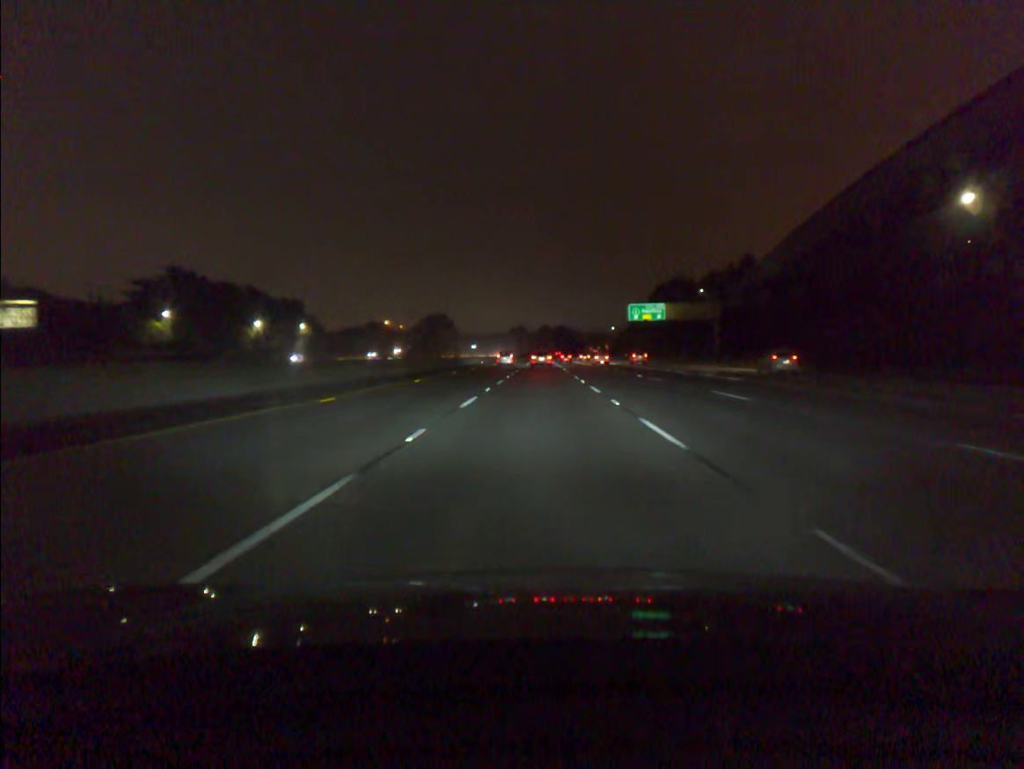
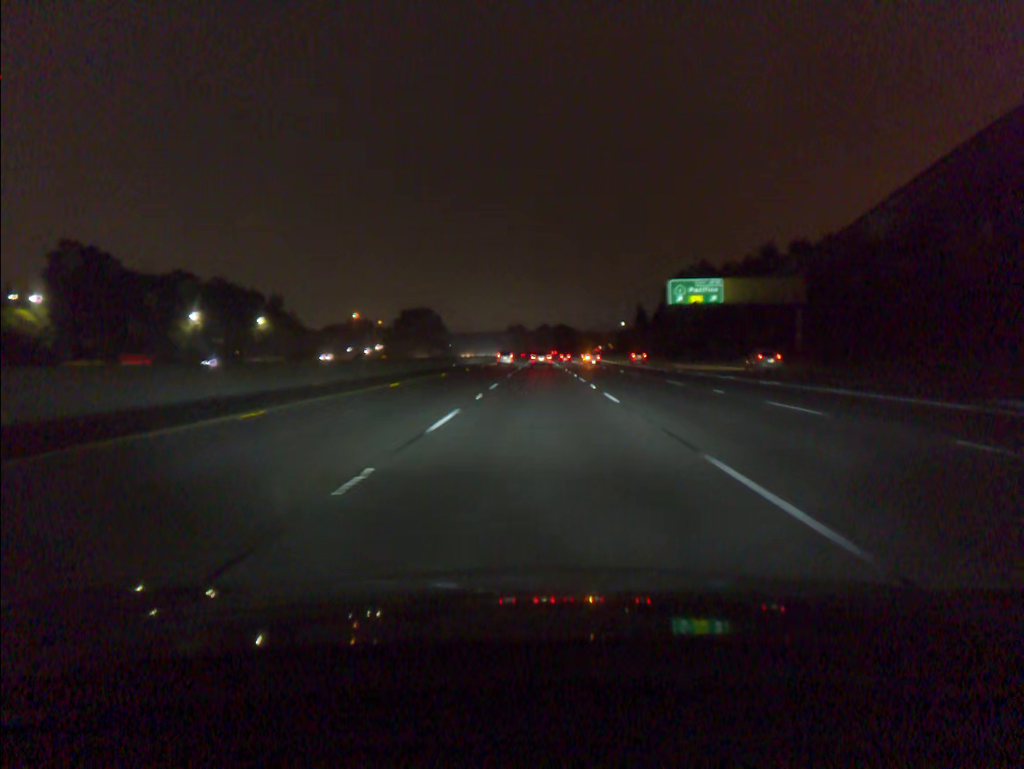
(0.0, +34.5) m; 0°
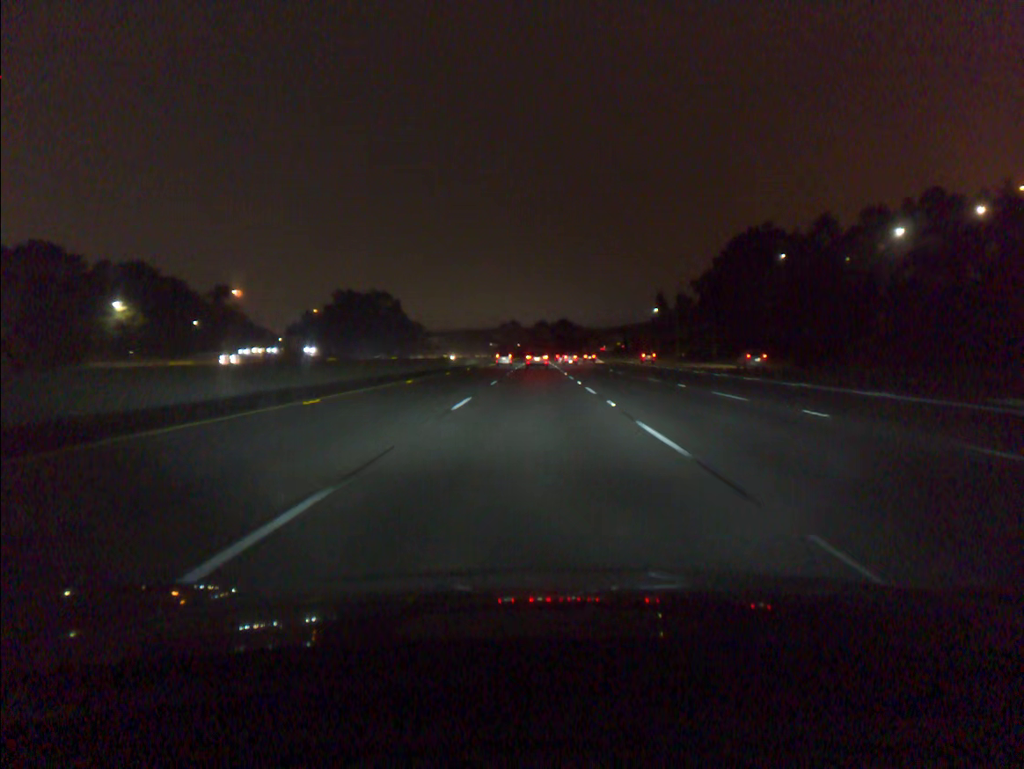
(+0.3, +68.3) m; 0°
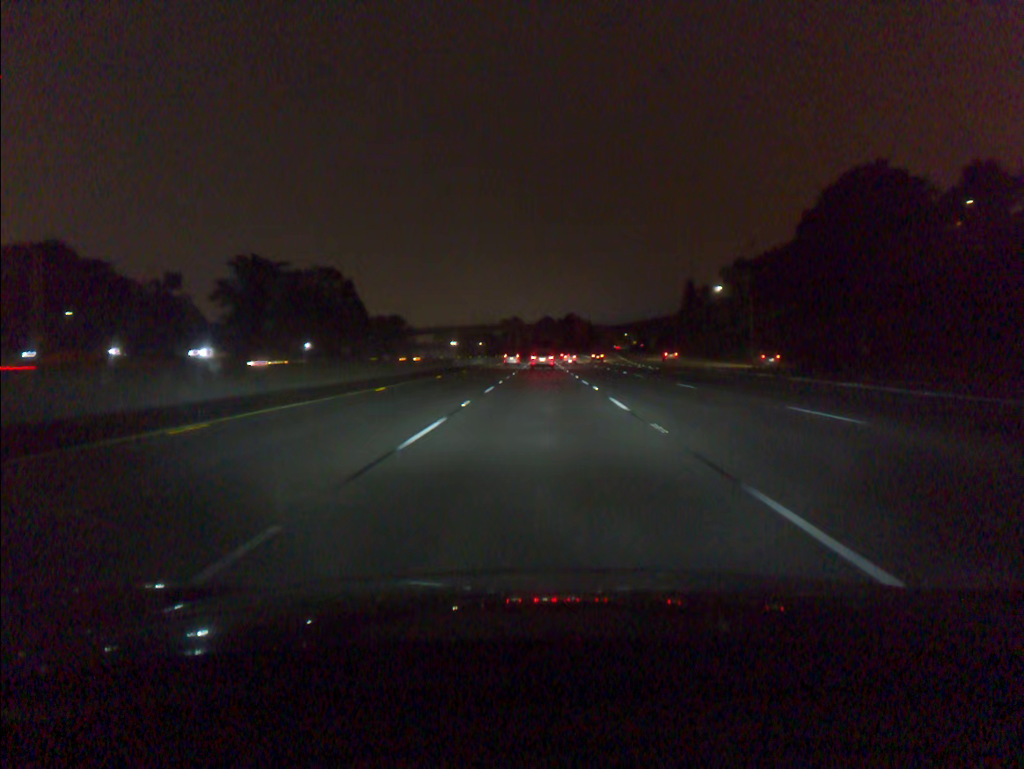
(-0.2, +50.7) m; 0°
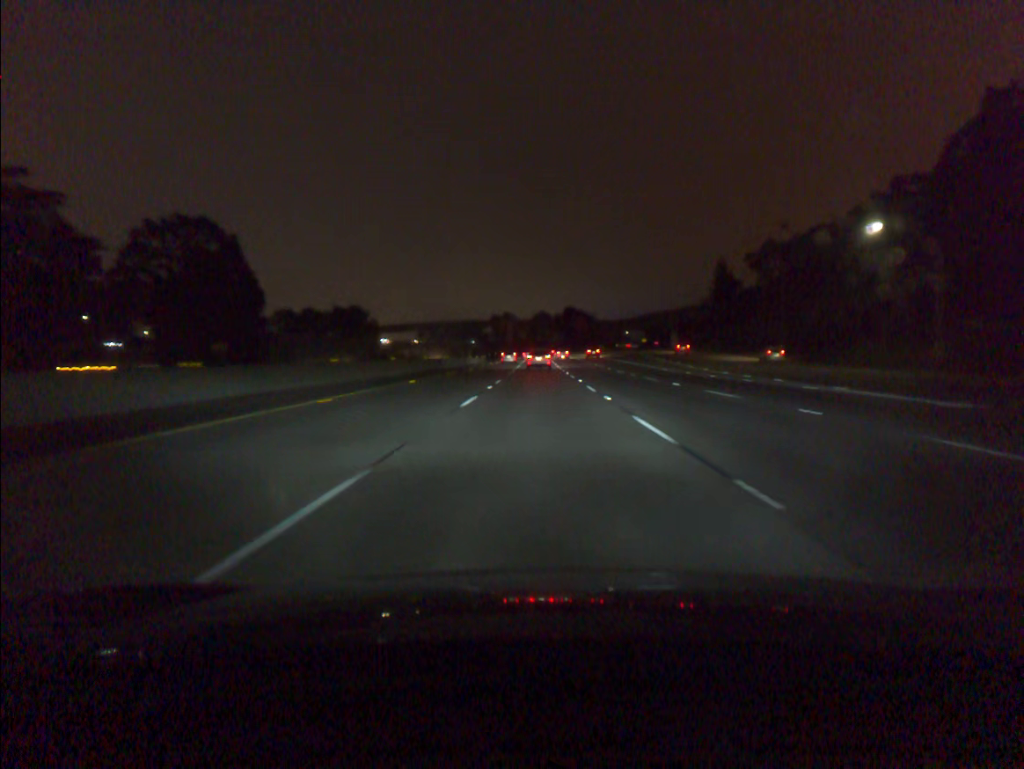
(+0.1, +50.2) m; 0°
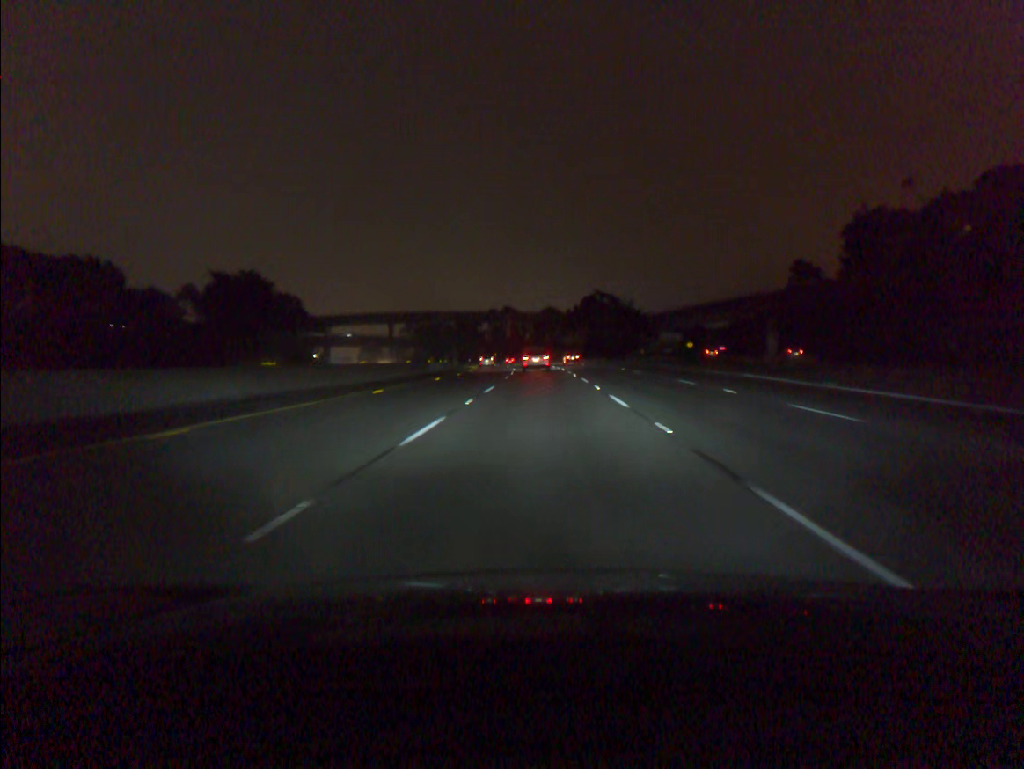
(-0.2, +81.2) m; -1°
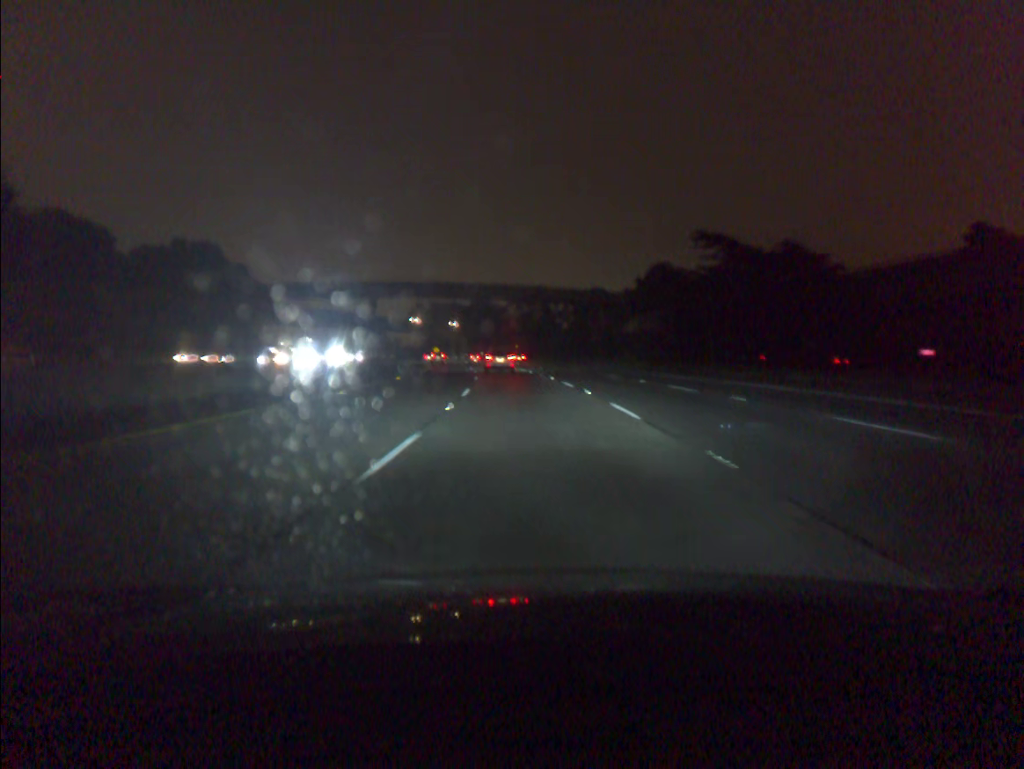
(-0.8, +75.8) m; -3°
